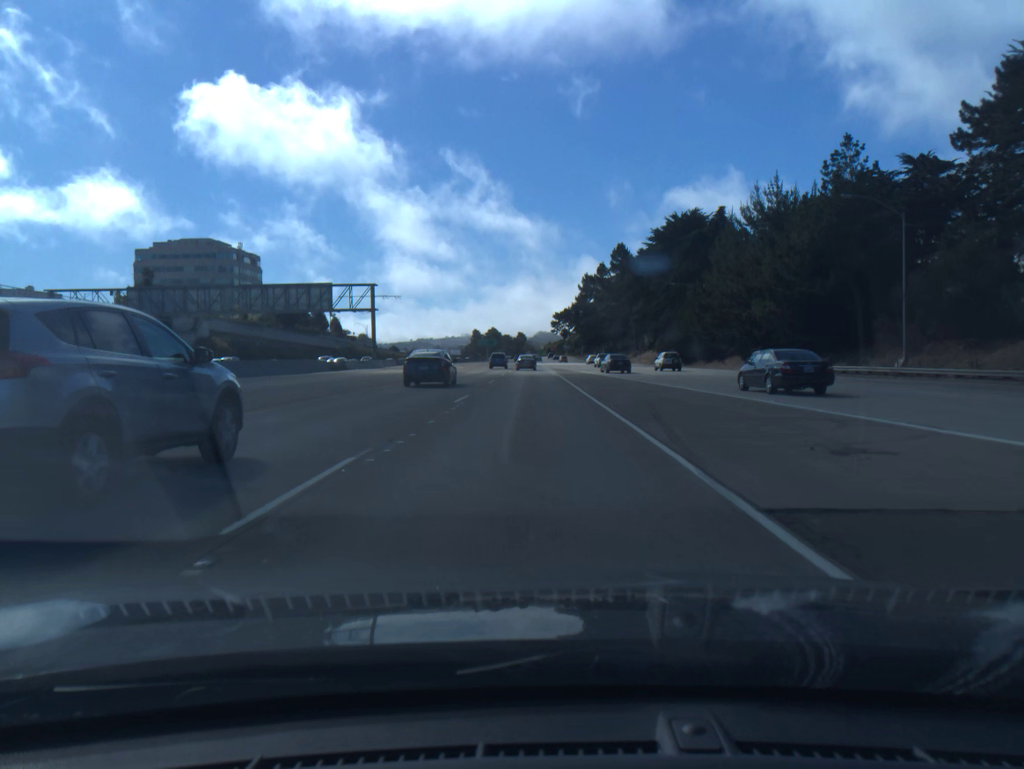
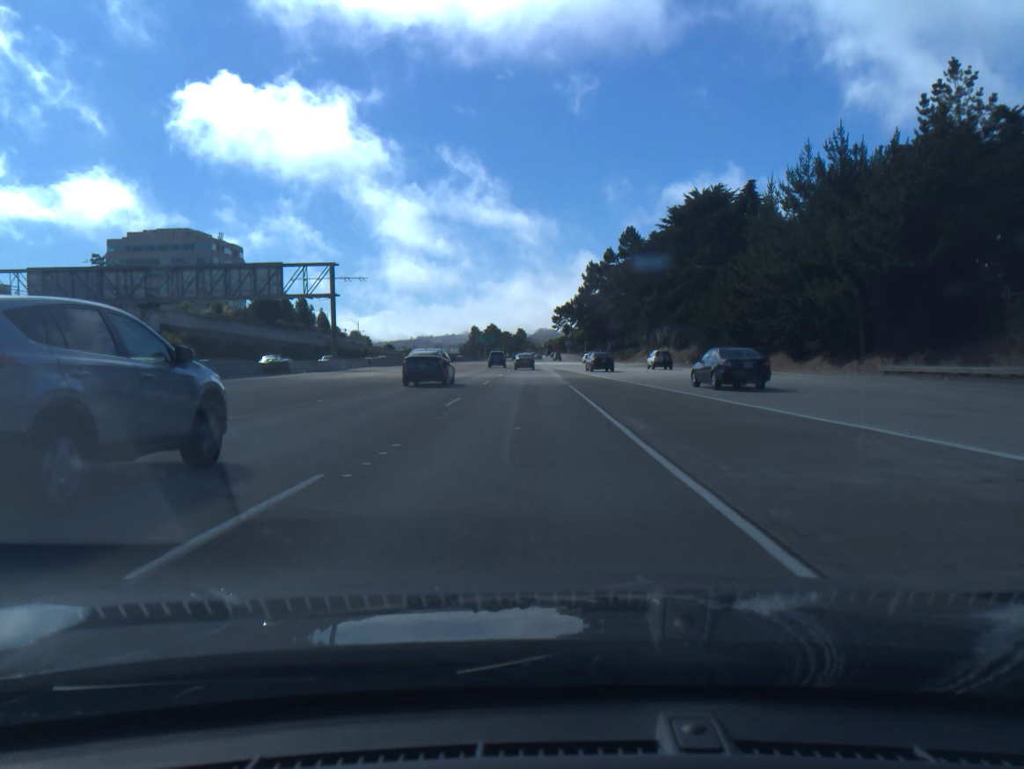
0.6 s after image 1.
(0.0, +15.7) m; 0°
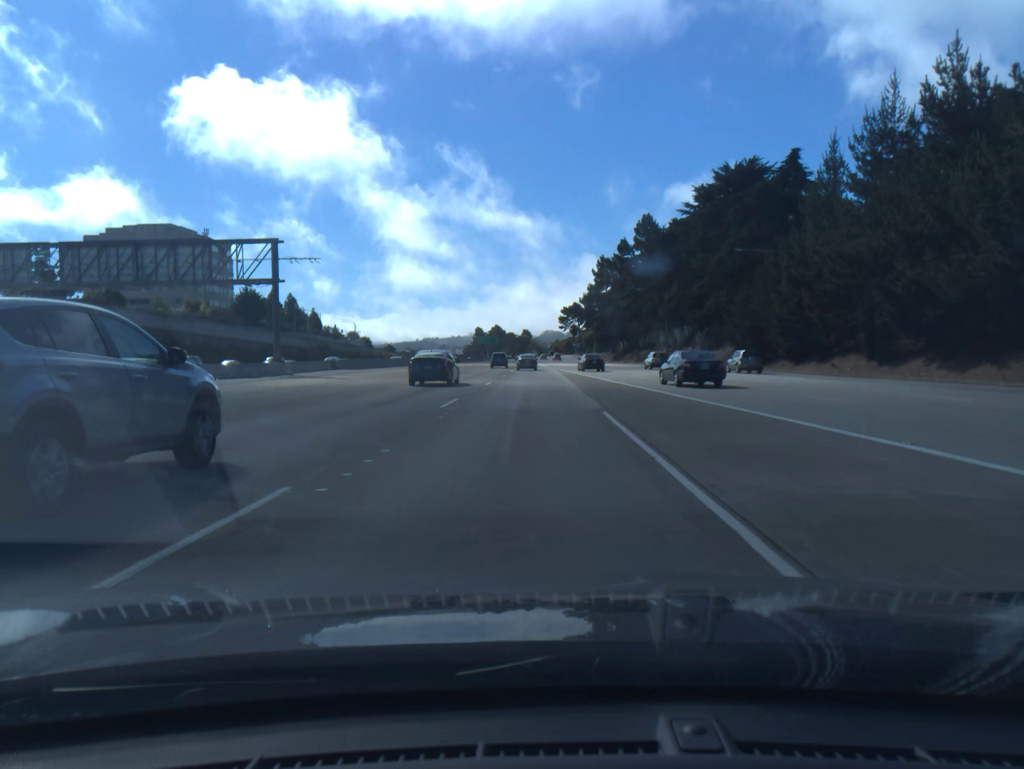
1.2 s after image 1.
(0.0, +15.7) m; 0°
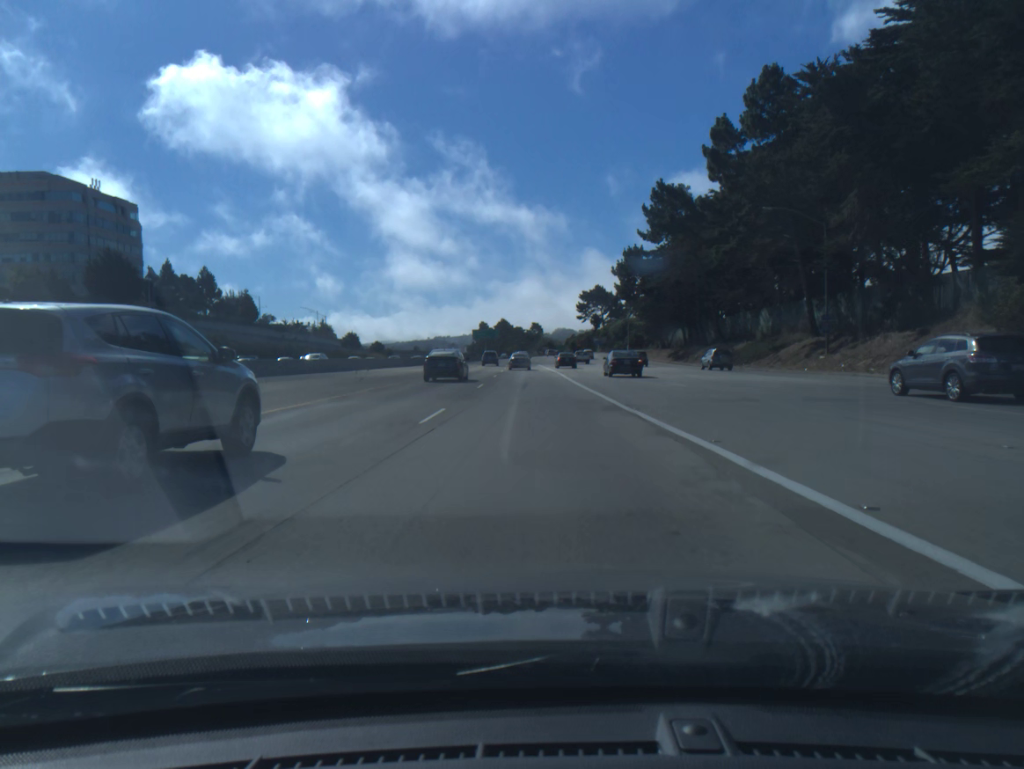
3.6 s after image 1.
(-0.5, +62.9) m; -1°
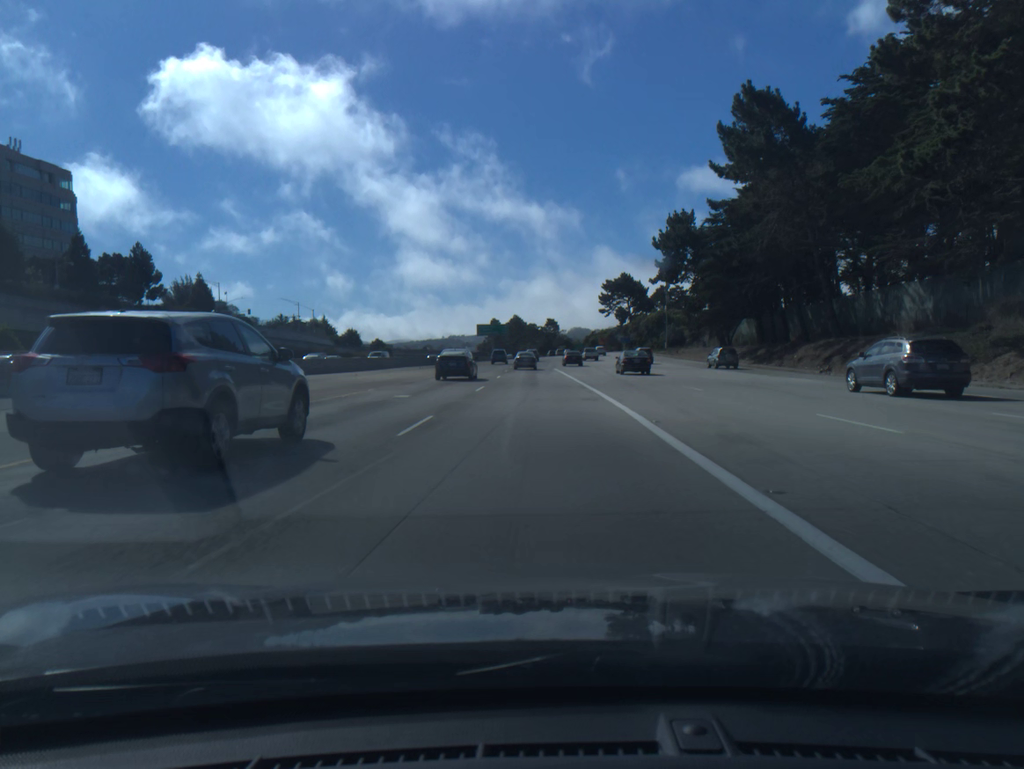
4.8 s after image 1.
(-0.4, +31.5) m; -1°
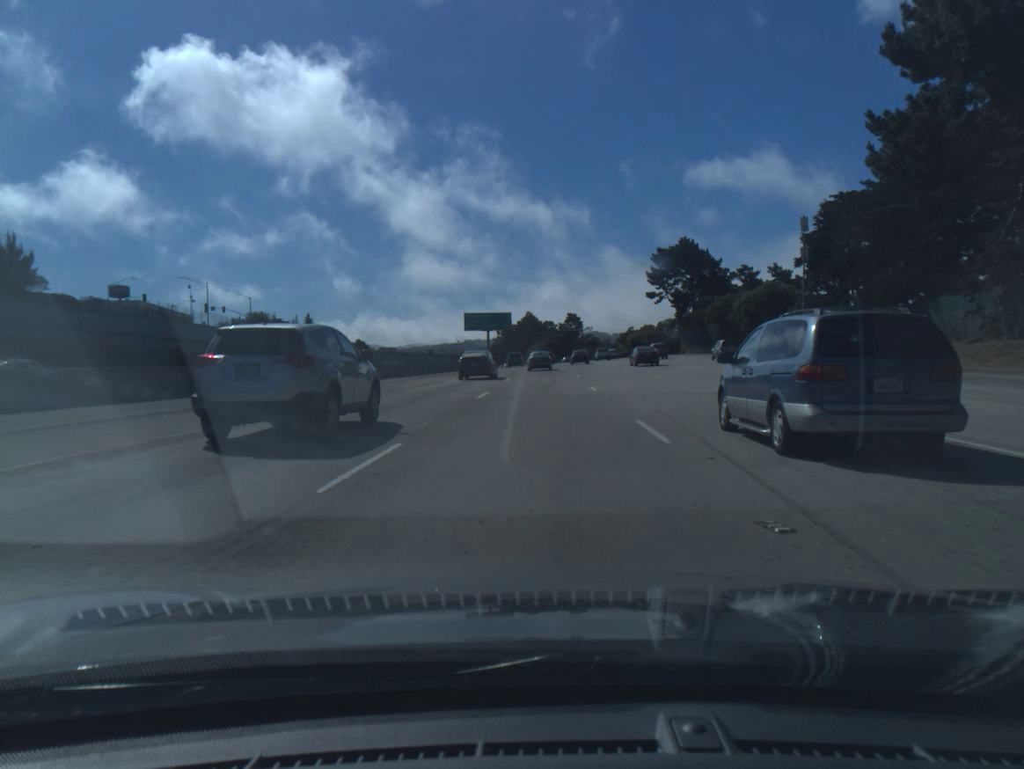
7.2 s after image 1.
(-0.7, +63.1) m; -1°
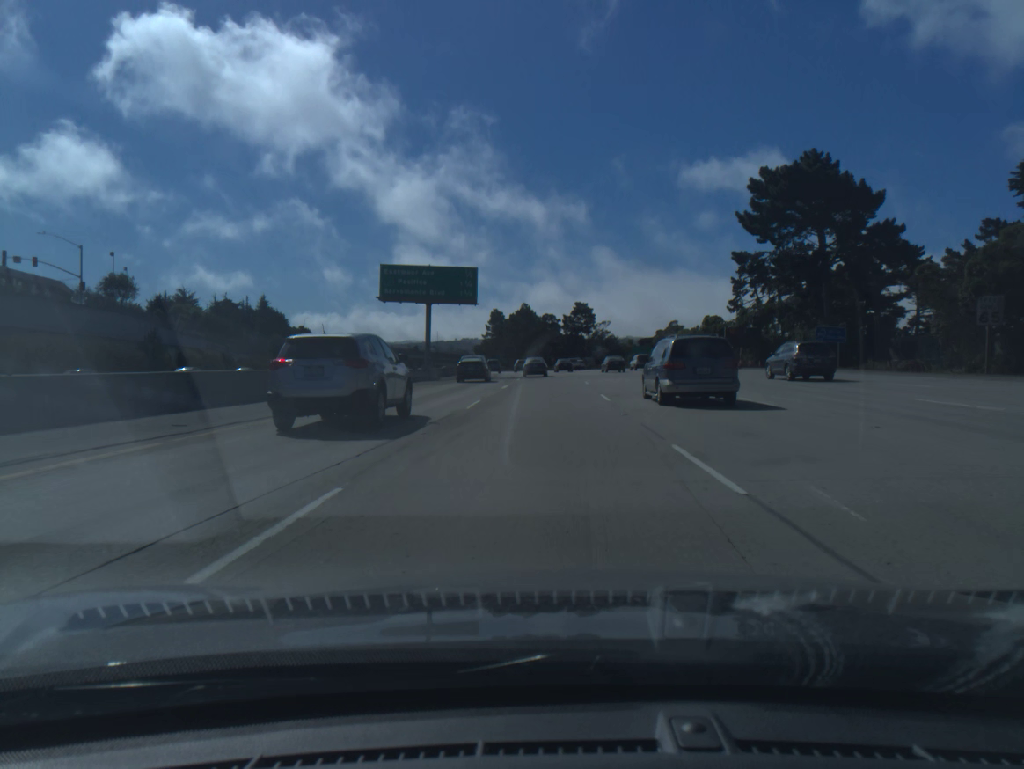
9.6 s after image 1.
(+0.3, +62.3) m; 0°
